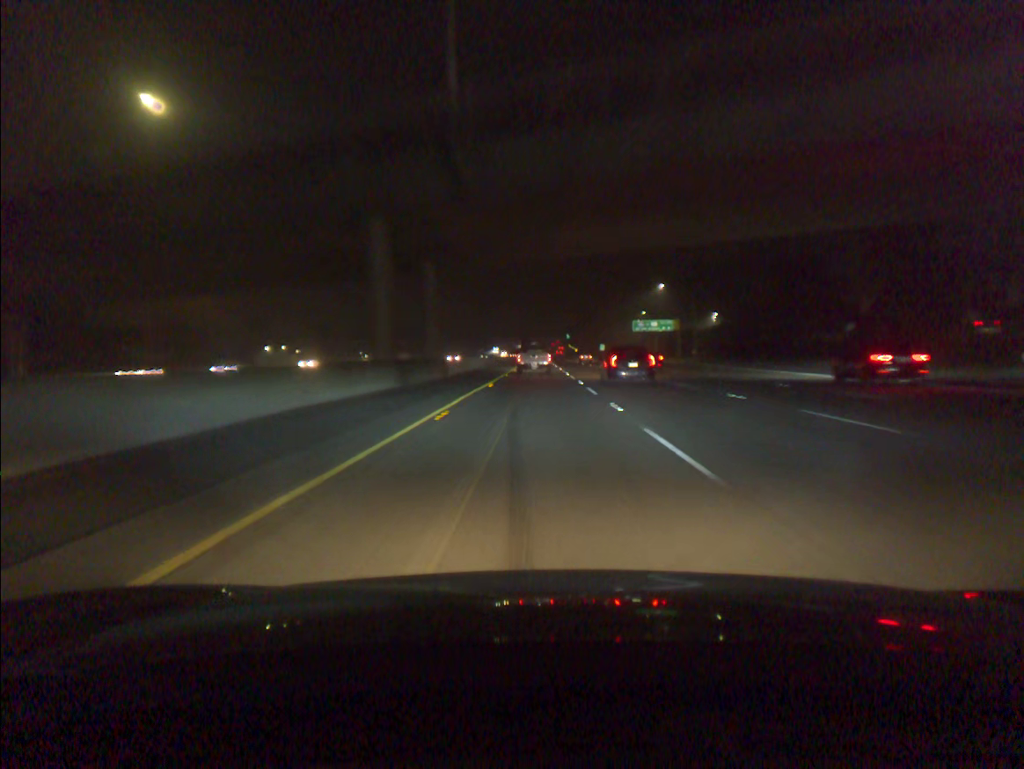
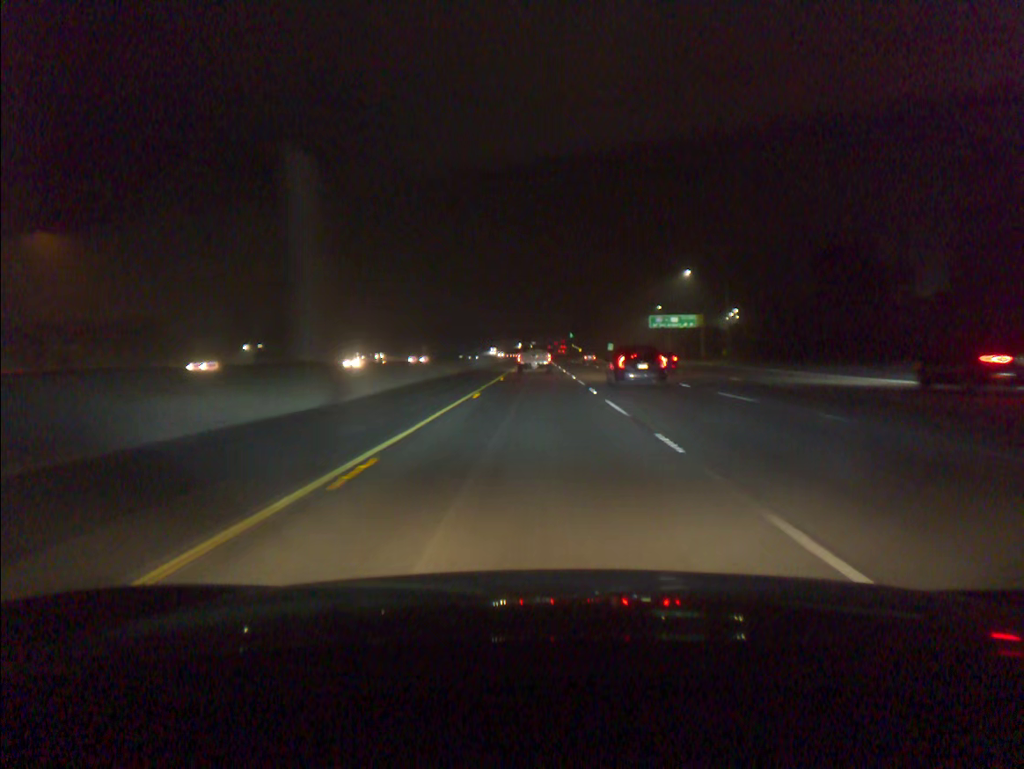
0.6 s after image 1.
(0.0, +21.9) m; 0°
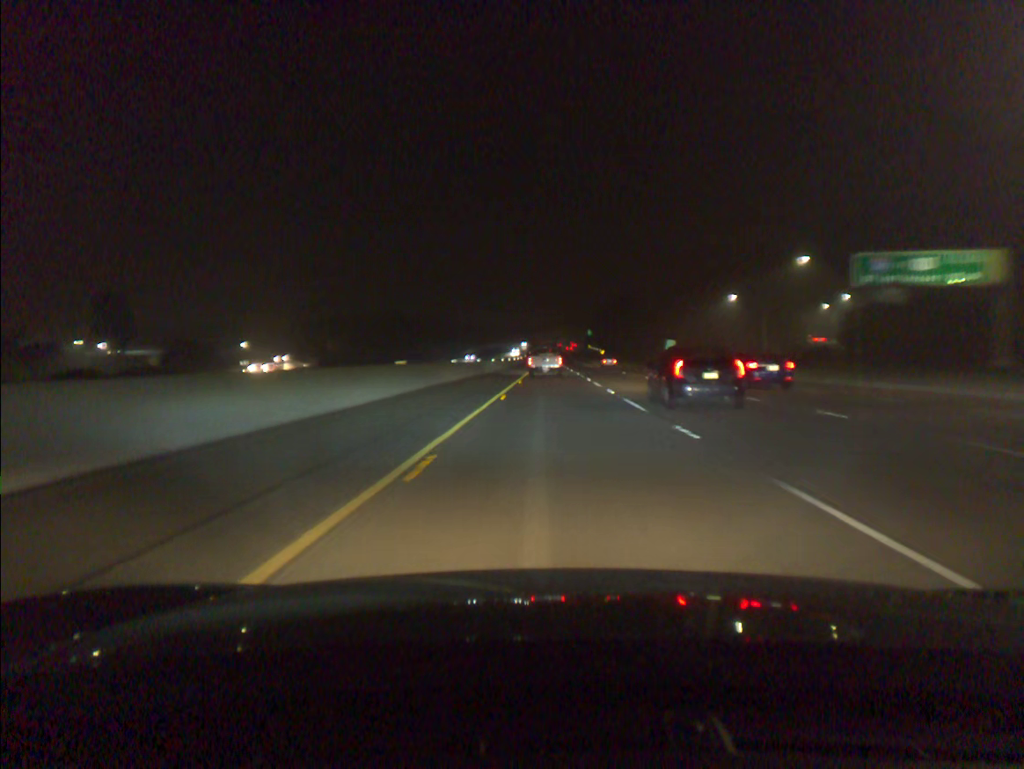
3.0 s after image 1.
(-0.6, +87.0) m; -1°
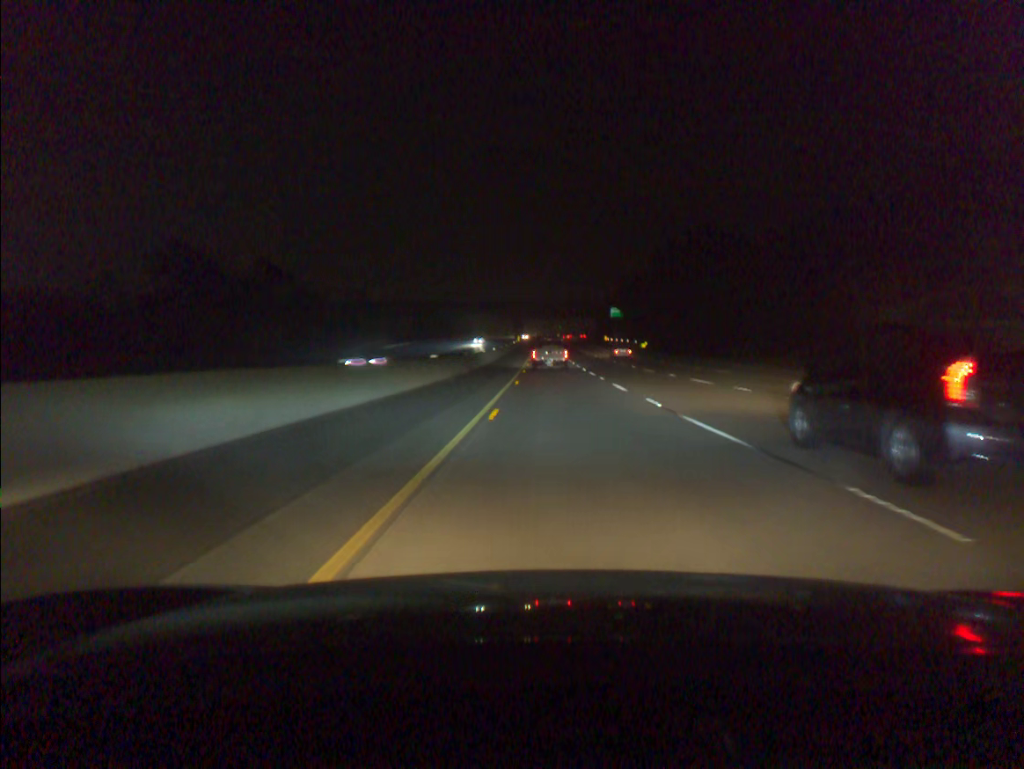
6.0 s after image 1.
(+0.6, +110.1) m; +1°
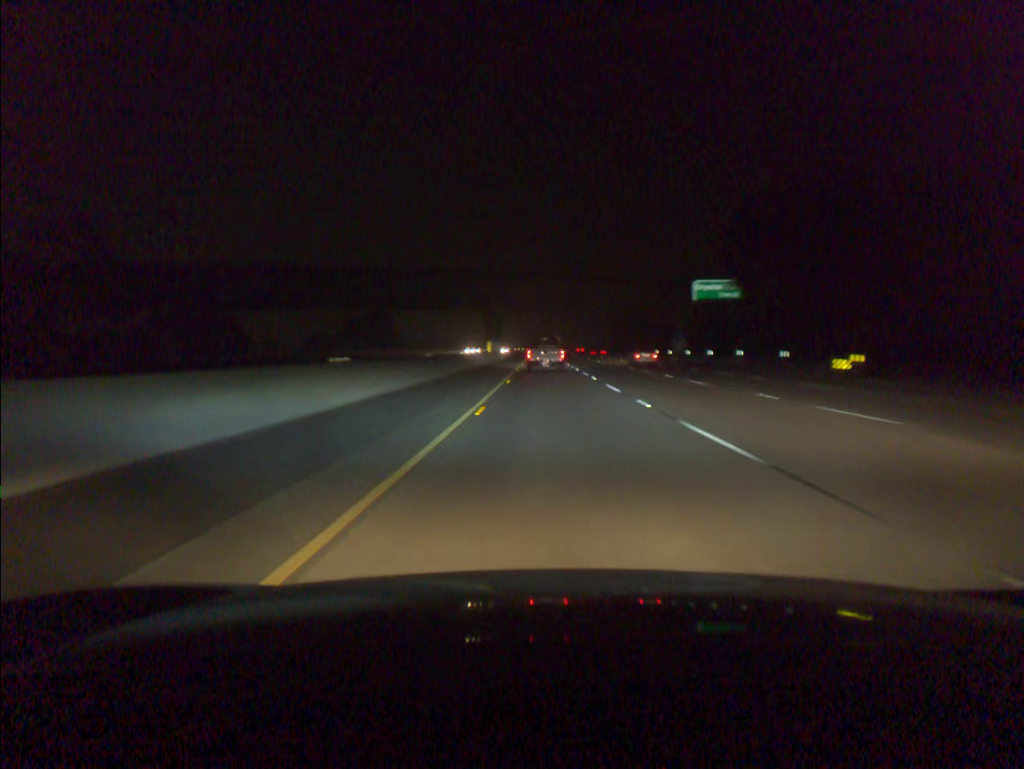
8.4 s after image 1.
(+0.2, +86.9) m; 0°
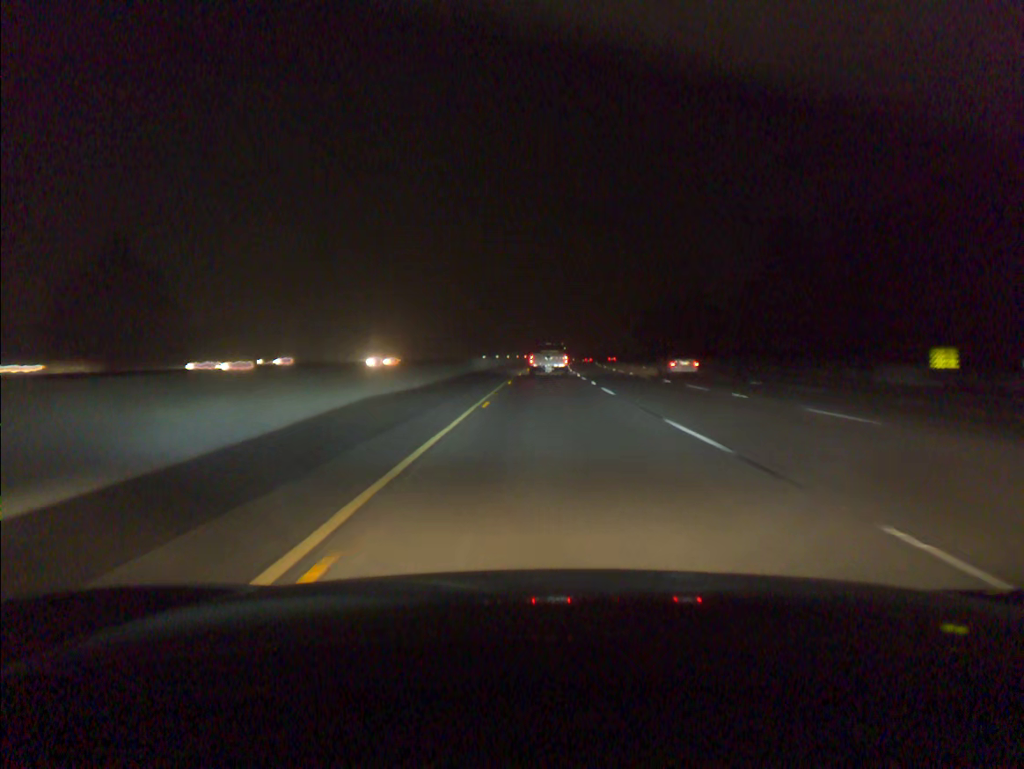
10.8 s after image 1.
(-0.1, +84.8) m; 0°
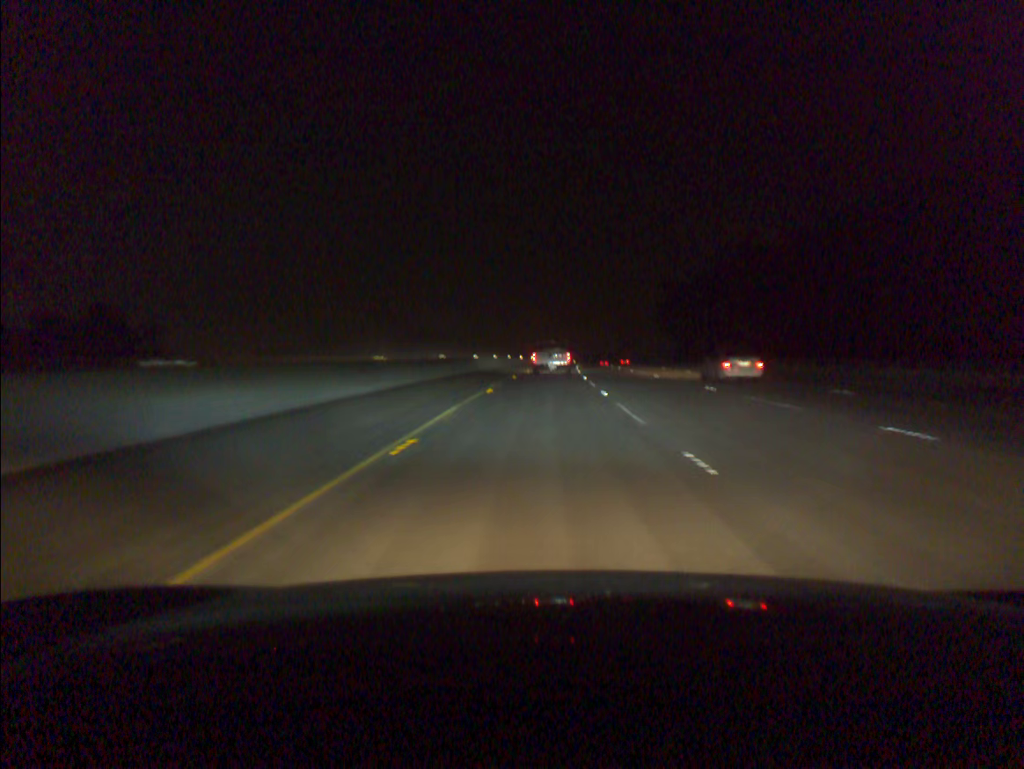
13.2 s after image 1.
(+1.2, +82.7) m; +2°
